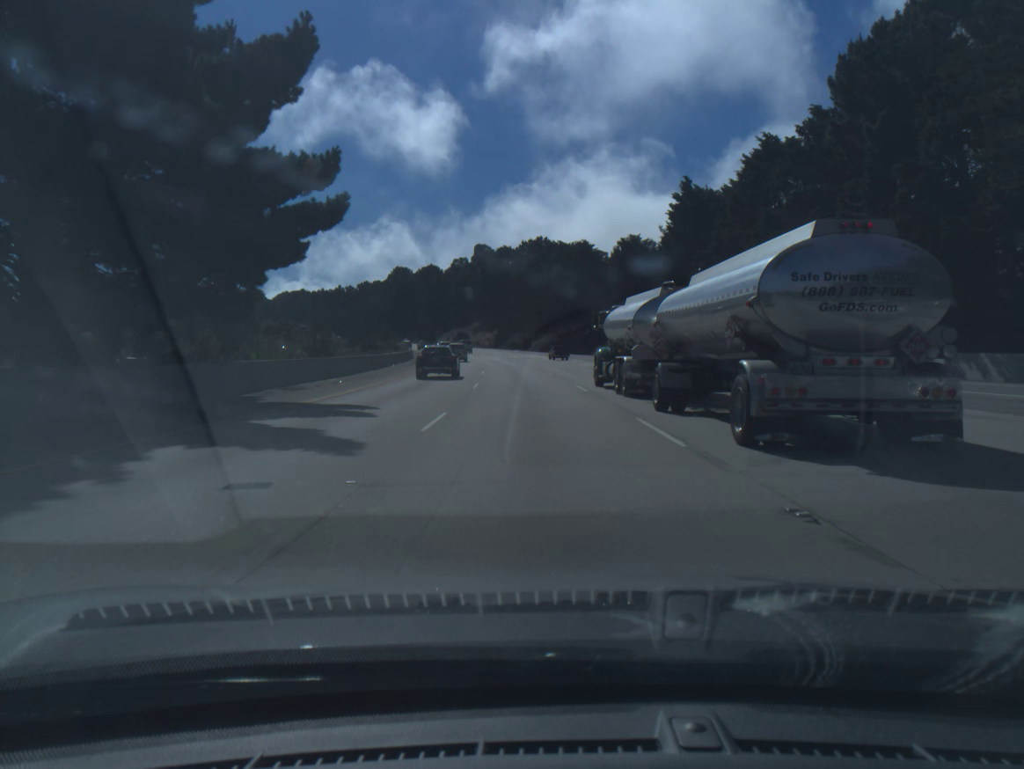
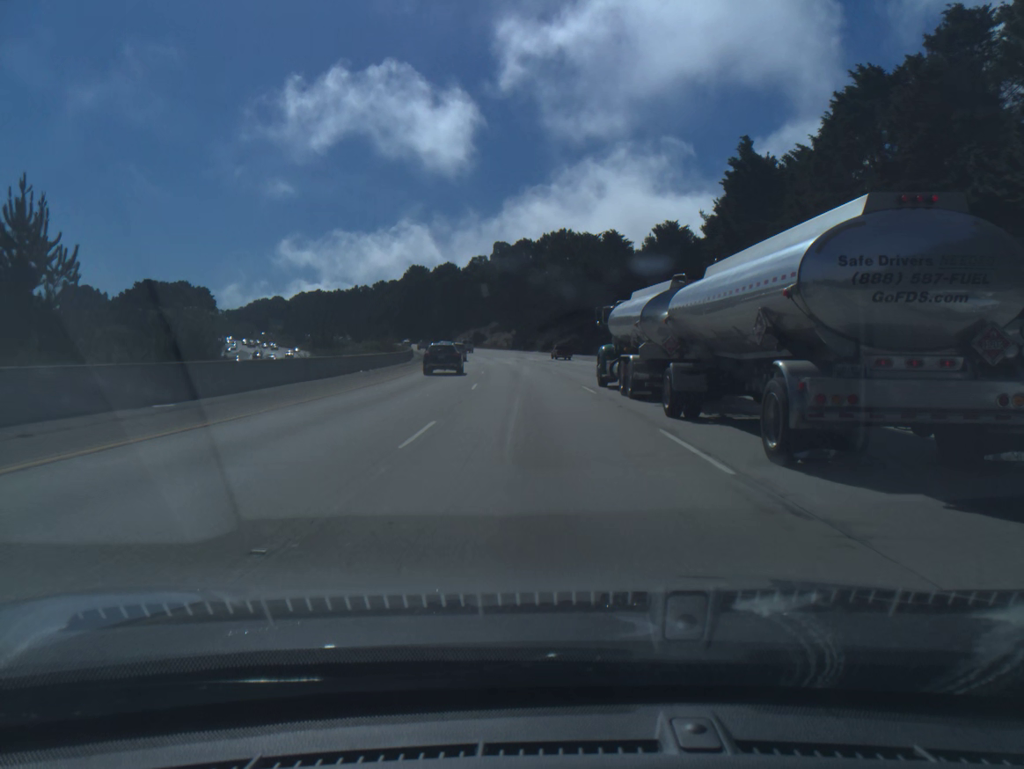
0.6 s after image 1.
(-0.2, +16.9) m; -2°
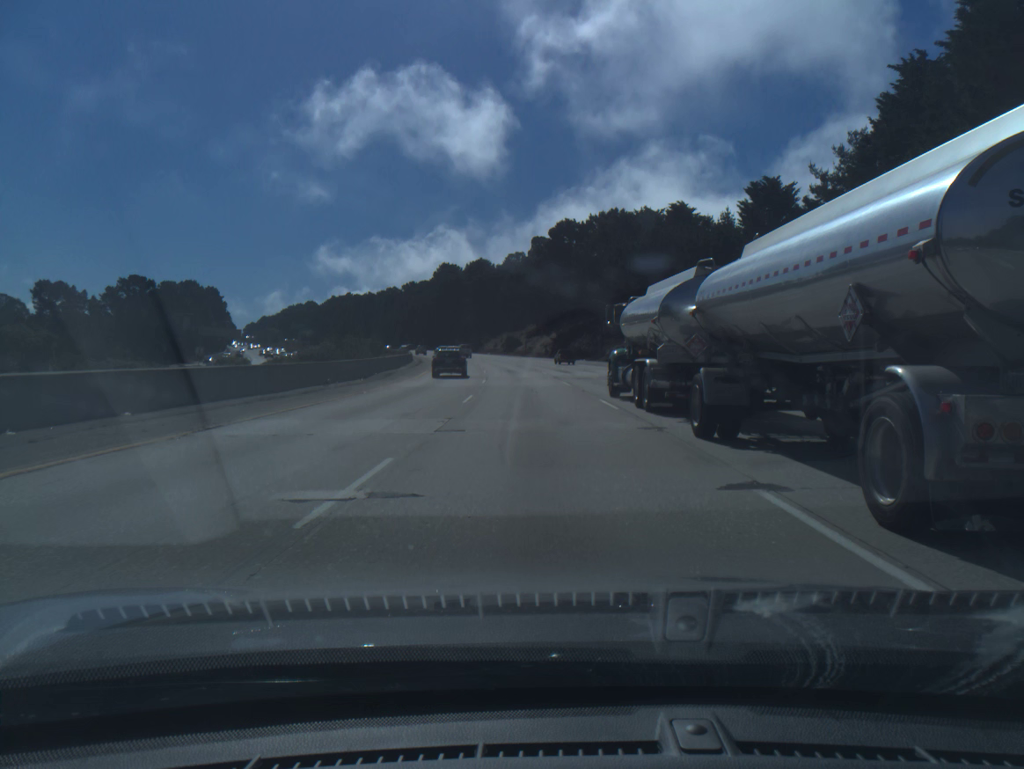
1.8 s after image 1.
(-0.9, +33.7) m; -3°
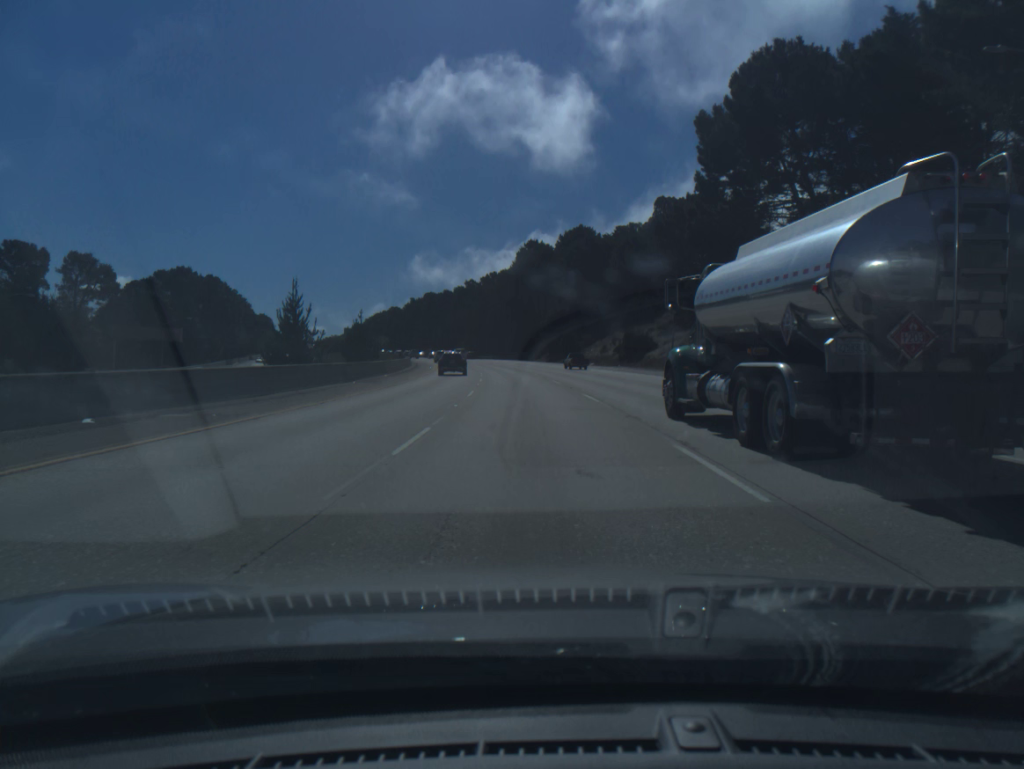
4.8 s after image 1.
(-5.3, +83.6) m; -7°
